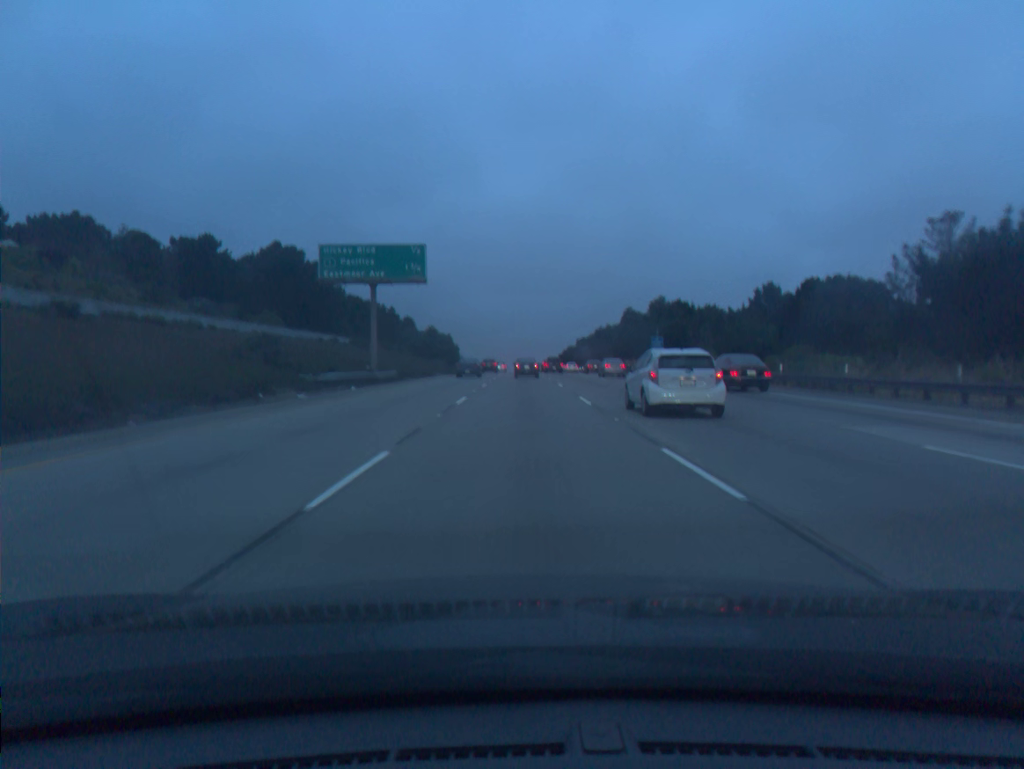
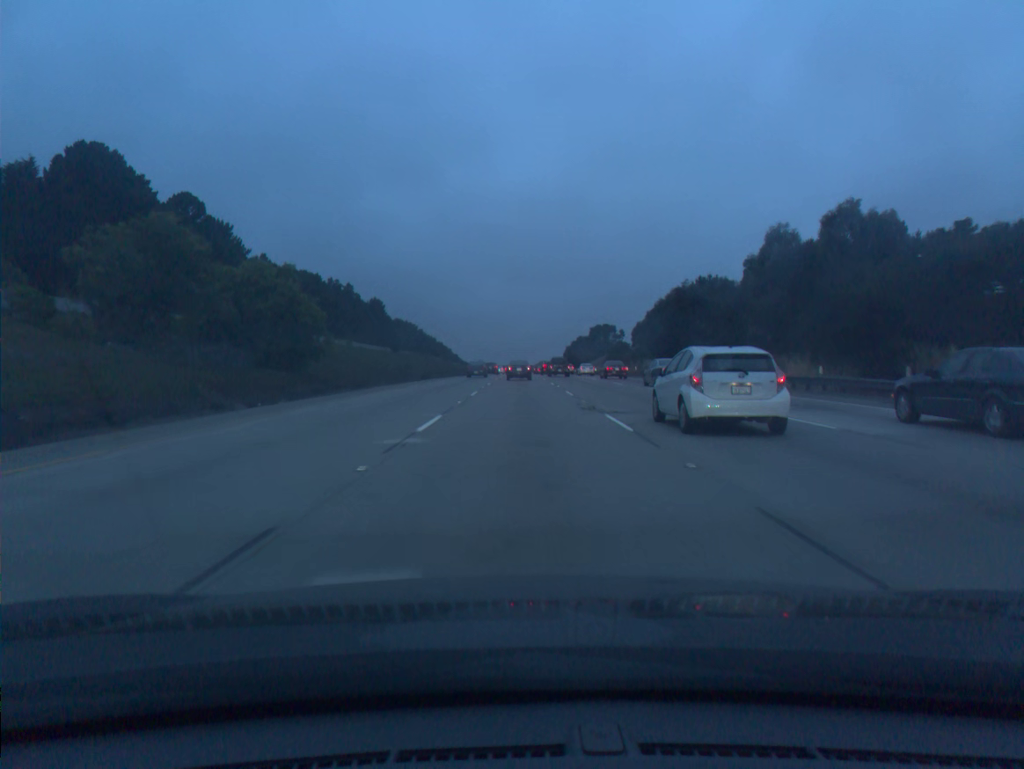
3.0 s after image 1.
(+0.2, +81.0) m; 0°
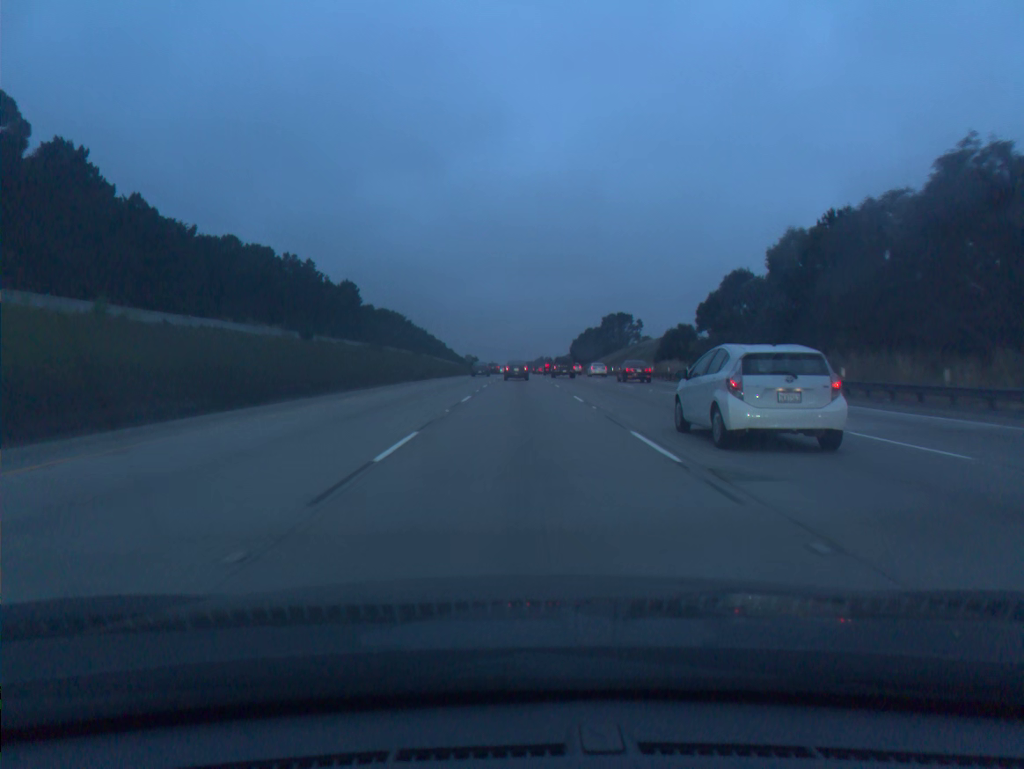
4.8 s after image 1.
(0.0, +47.9) m; 0°
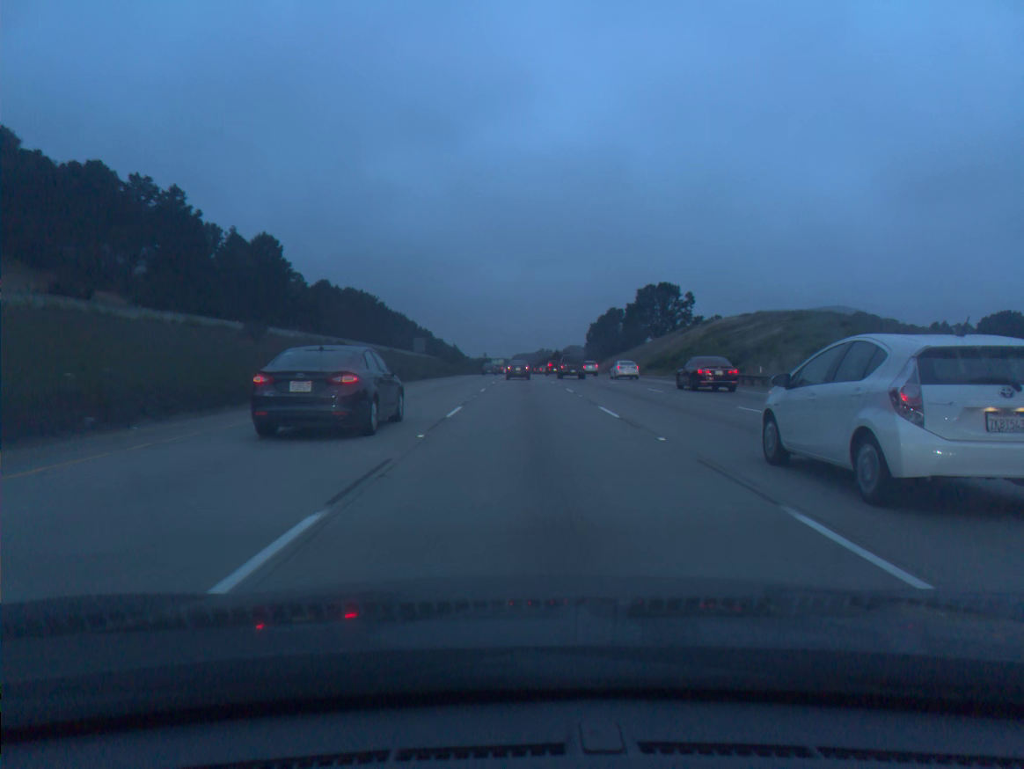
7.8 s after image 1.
(-0.1, +80.1) m; 0°
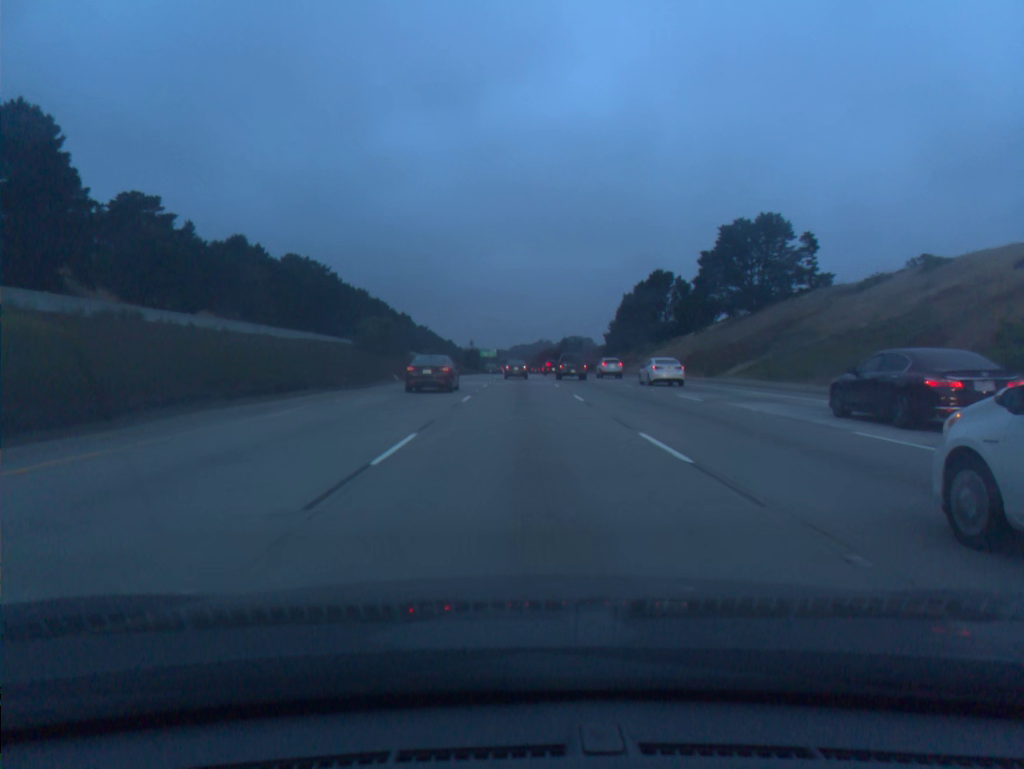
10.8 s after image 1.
(+0.2, +80.9) m; 0°
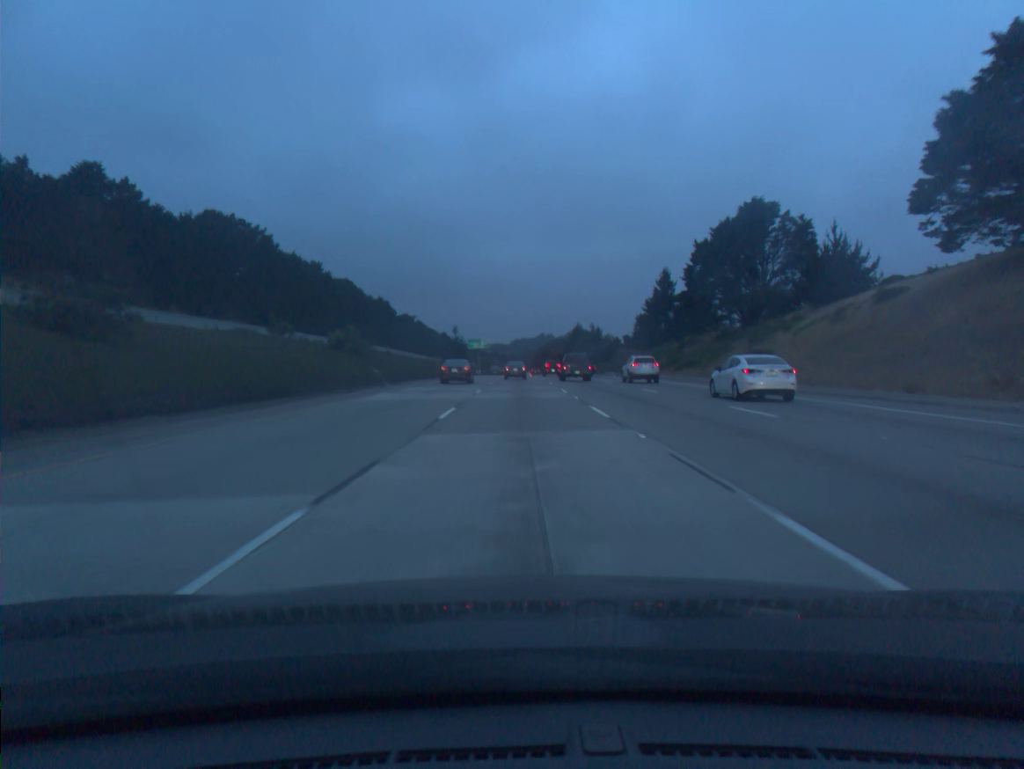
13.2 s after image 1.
(0.0, +65.3) m; 0°
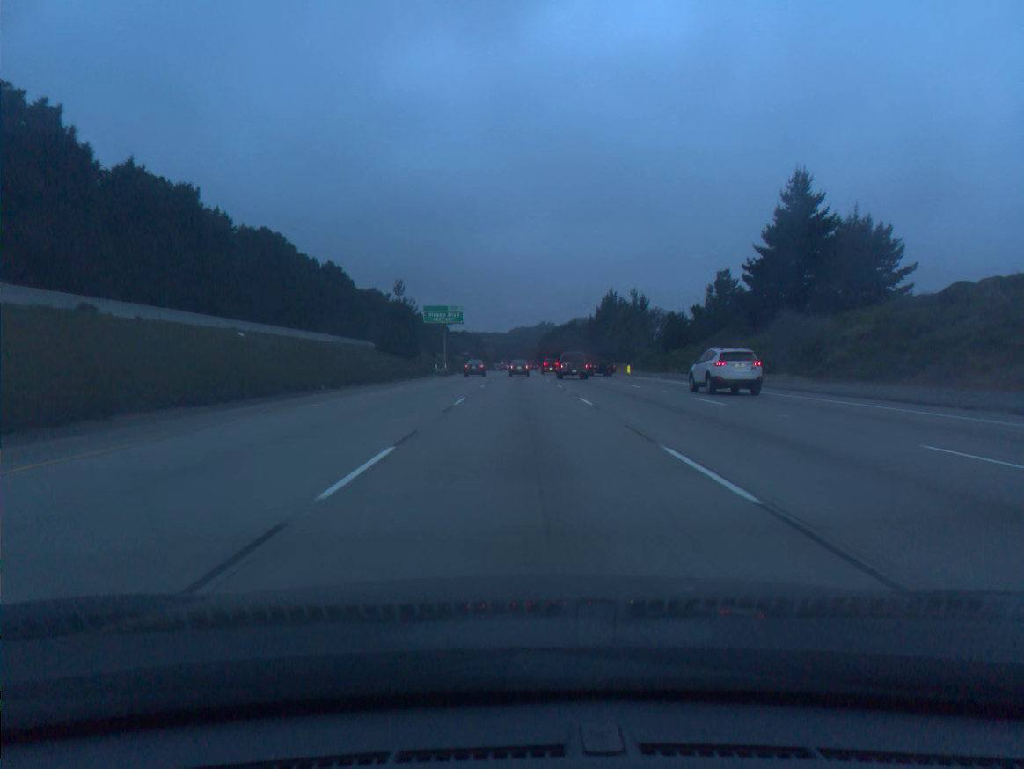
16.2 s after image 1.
(-0.1, +83.2) m; 0°
